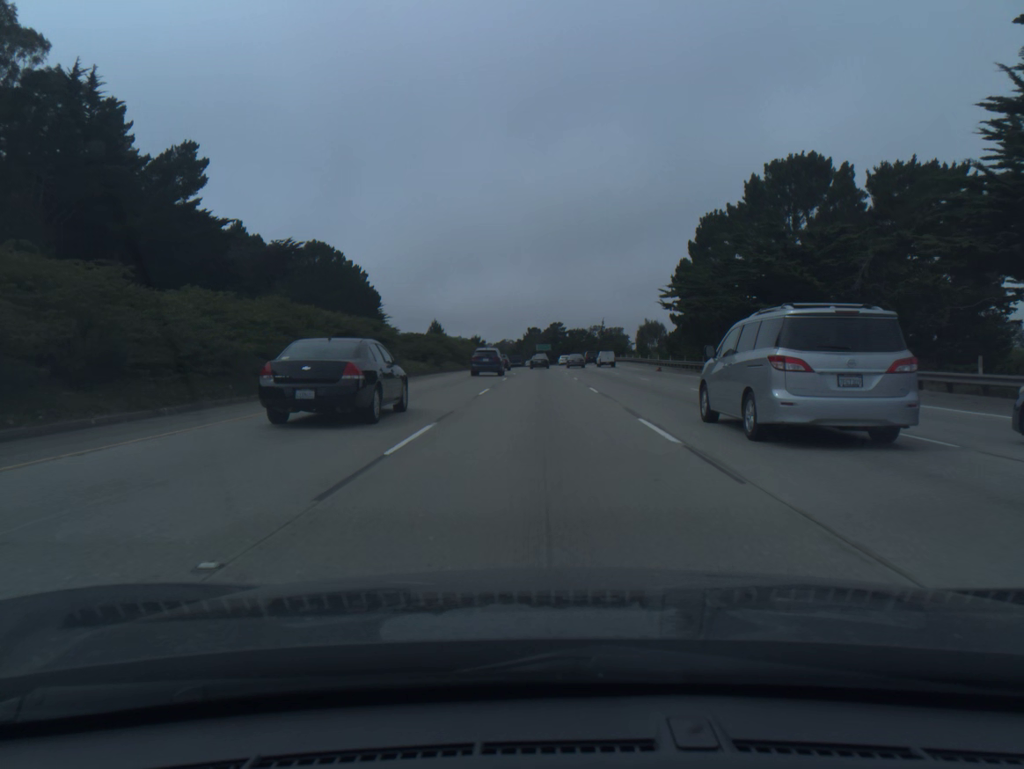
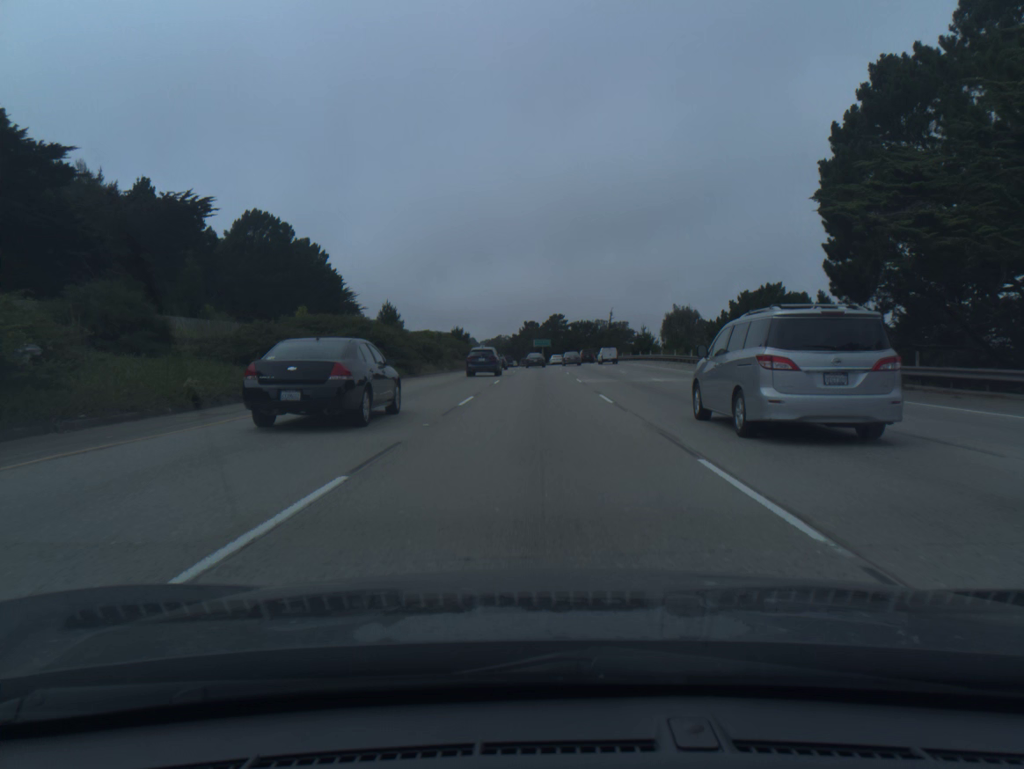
(+0.1, +34.8) m; 0°
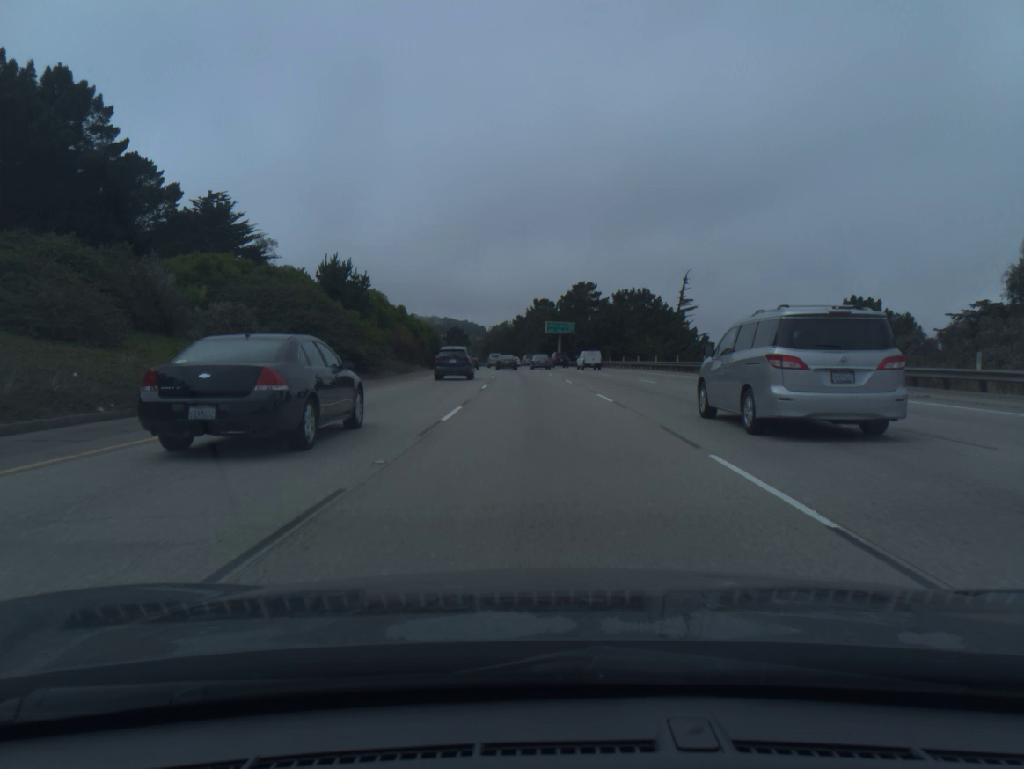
(-0.5, +87.3) m; -1°
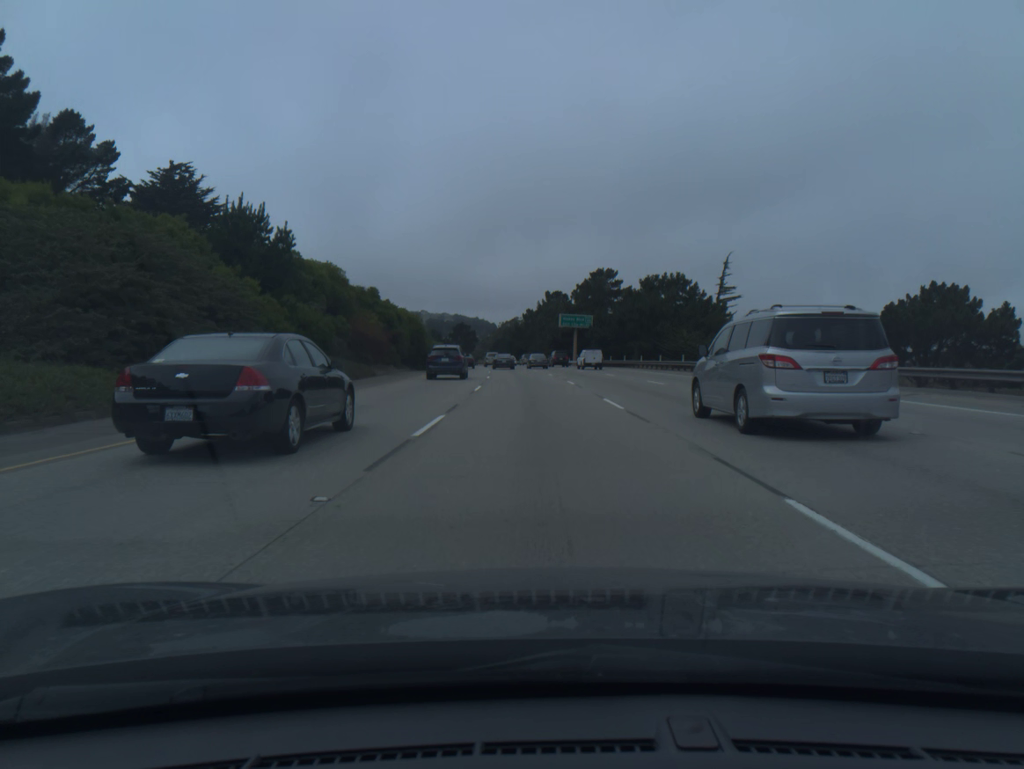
(-0.1, +17.5) m; -1°
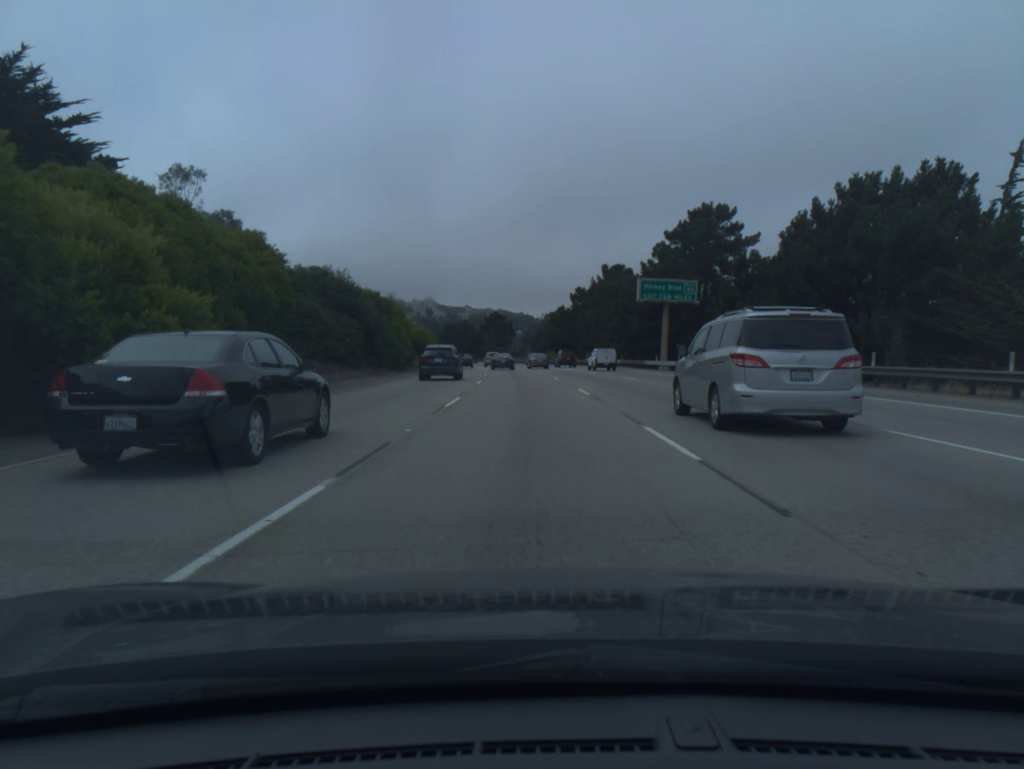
(-1.4, +52.1) m; -3°
